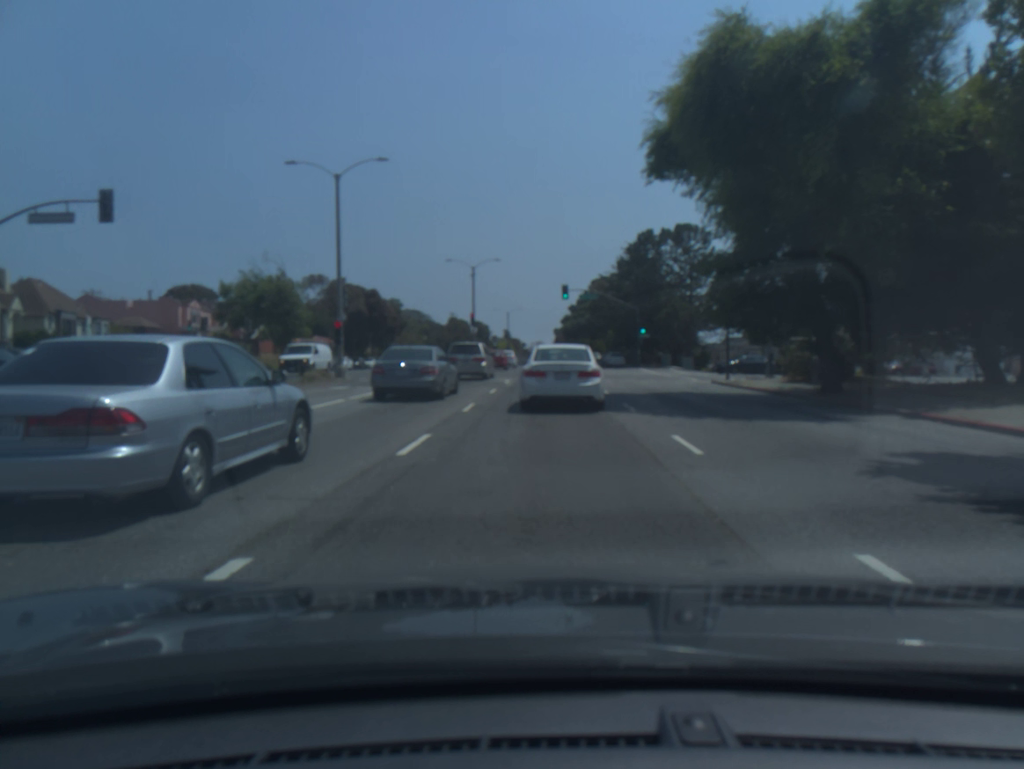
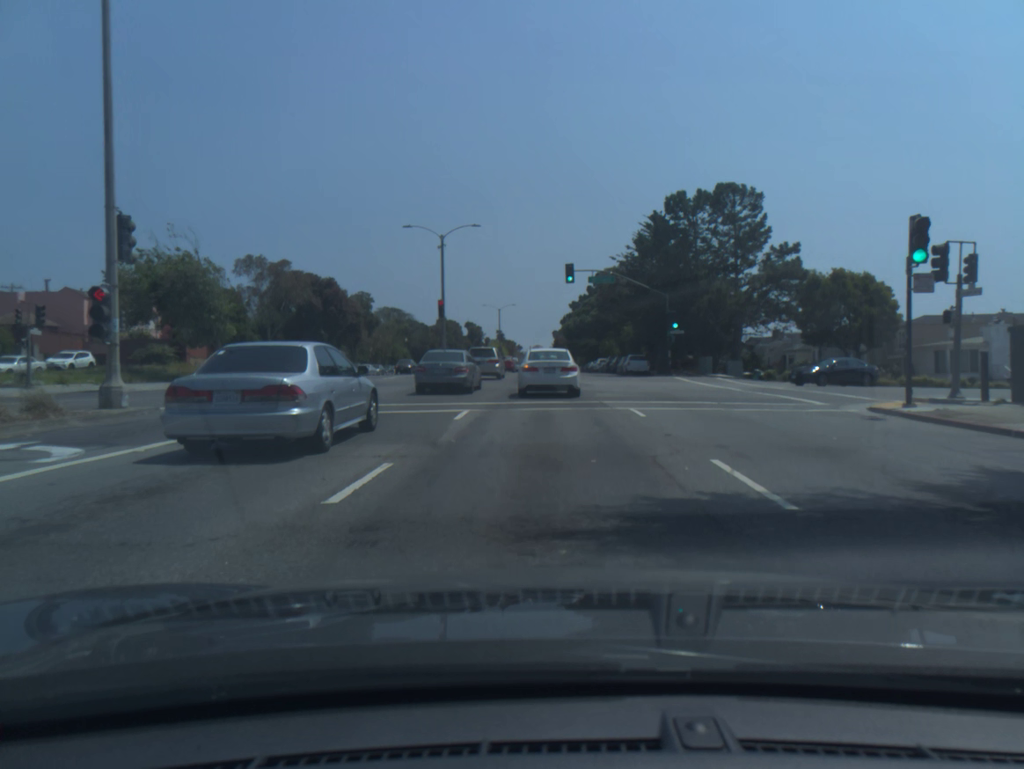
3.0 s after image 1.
(-0.2, +17.9) m; -1°
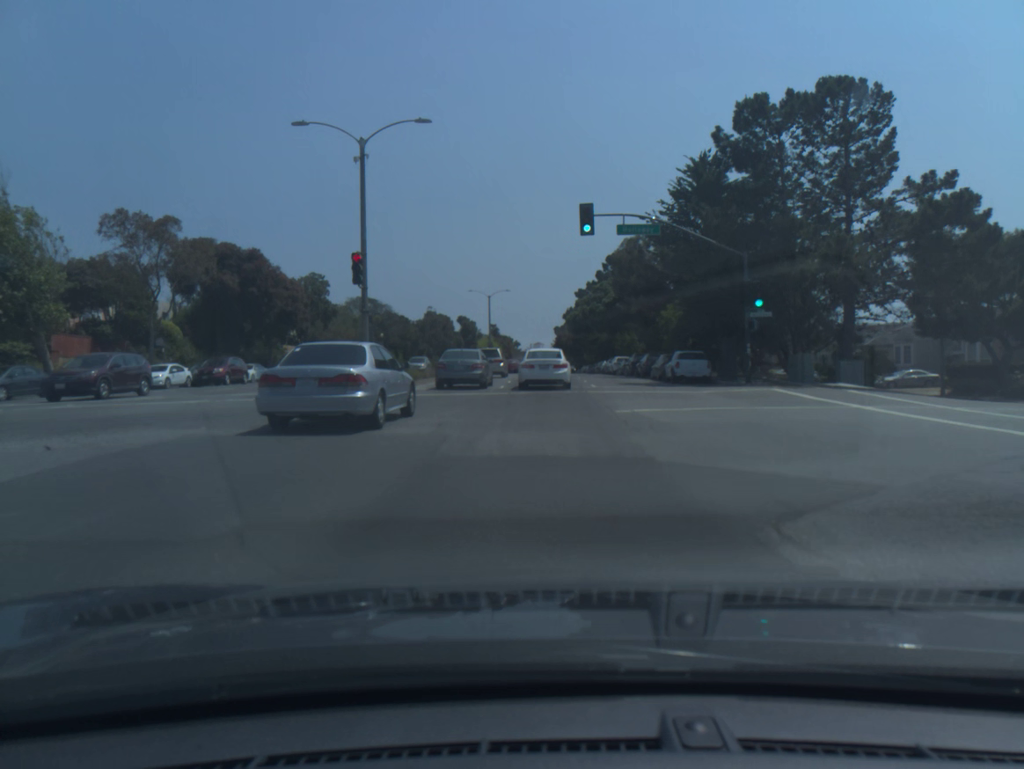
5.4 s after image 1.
(0.0, +20.5) m; 0°
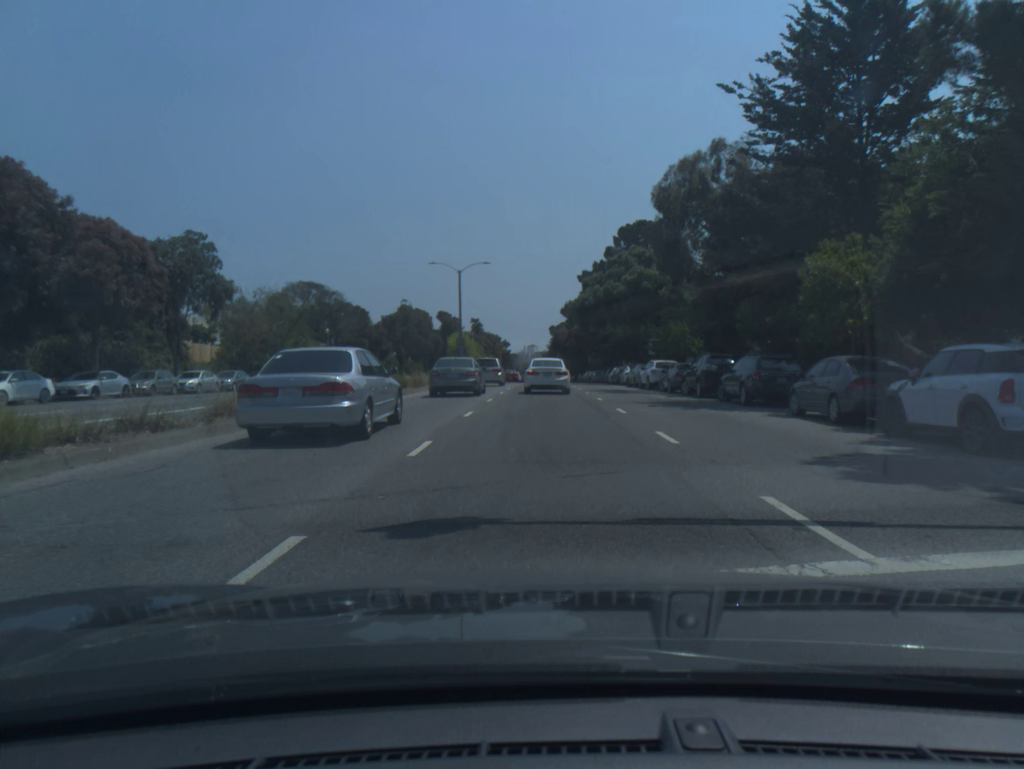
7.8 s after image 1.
(0.0, +25.7) m; +1°
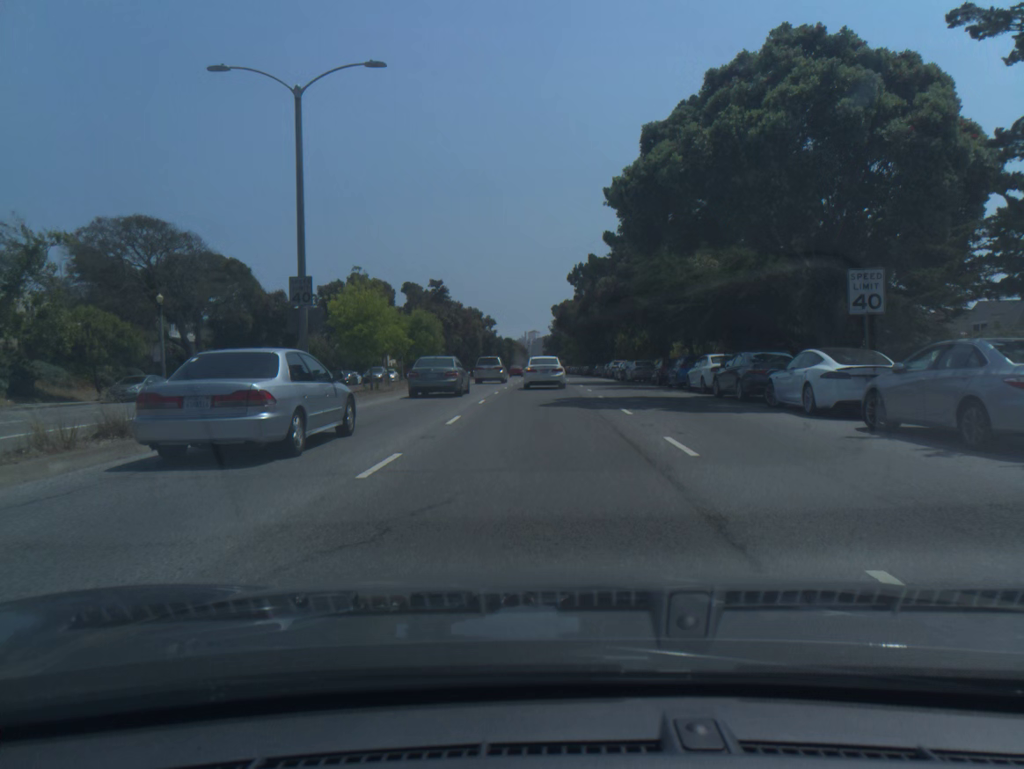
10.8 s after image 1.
(-0.1, +38.4) m; -1°
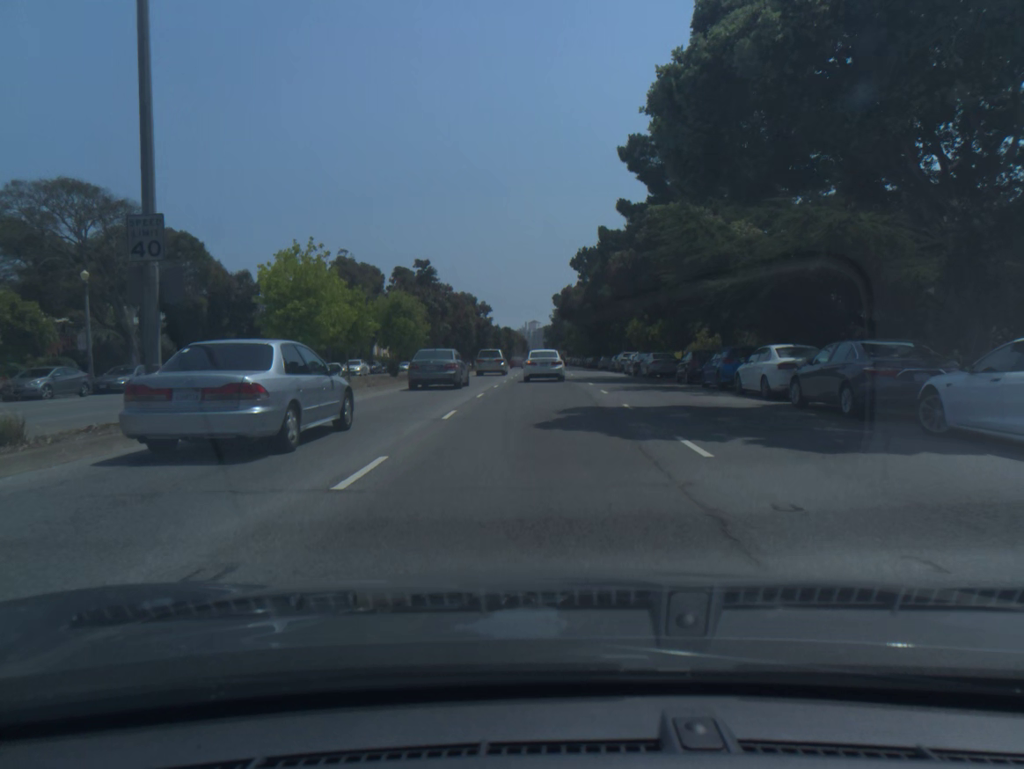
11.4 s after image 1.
(0.0, +8.1) m; 0°
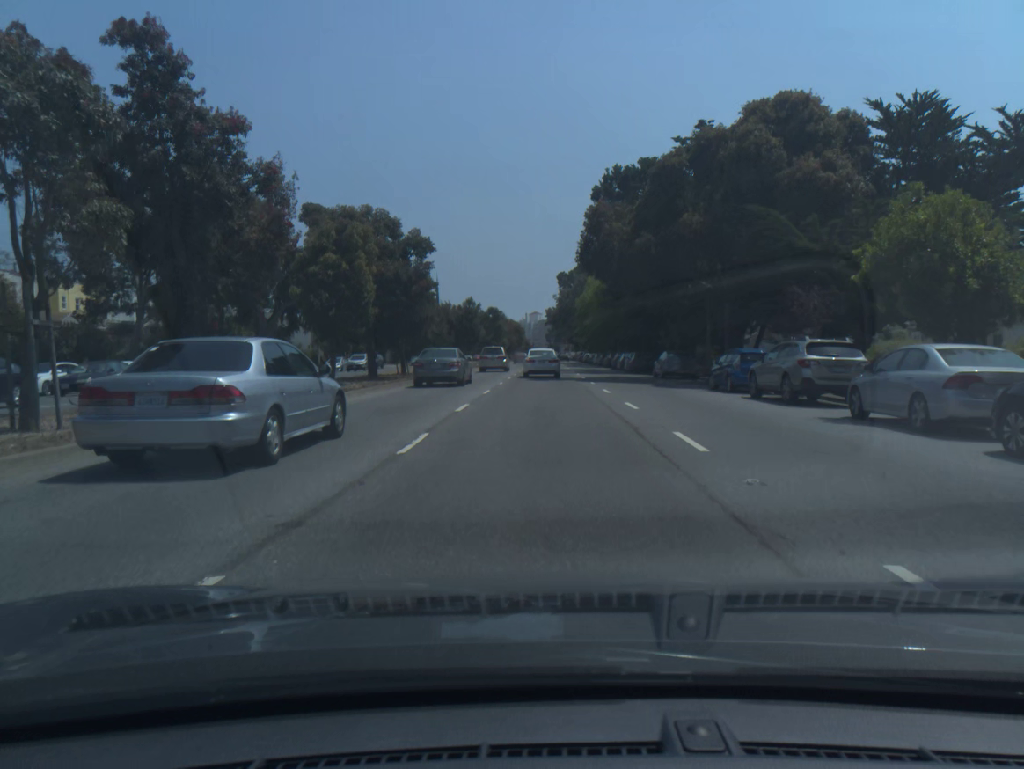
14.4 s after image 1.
(+0.2, +41.9) m; +1°
